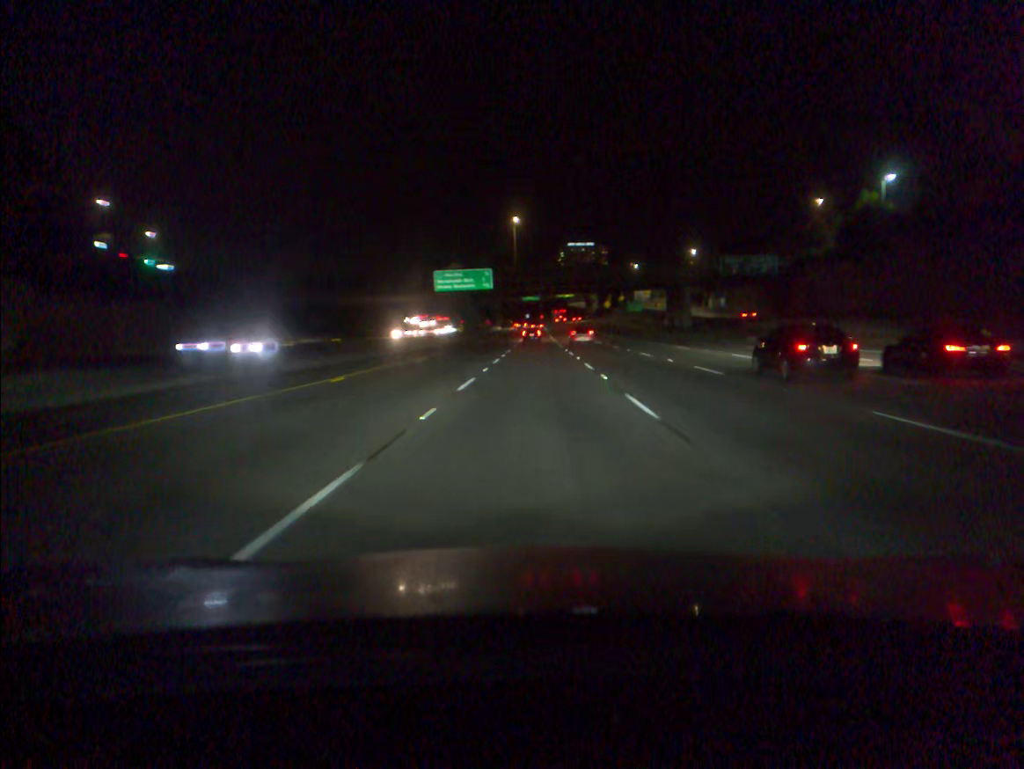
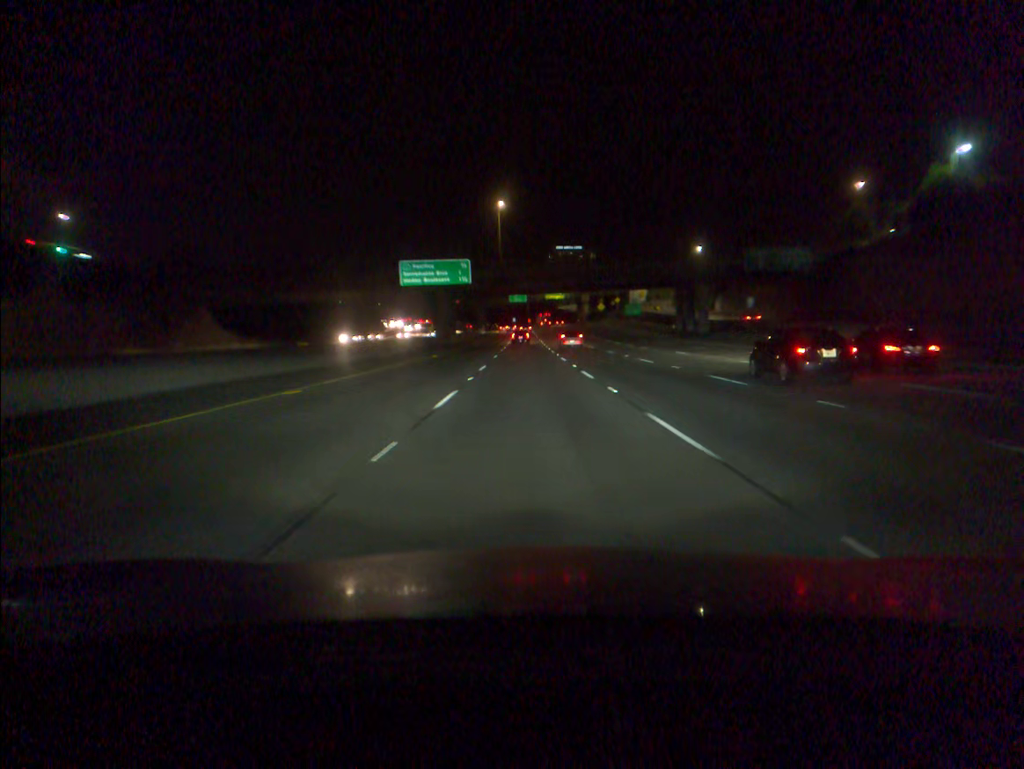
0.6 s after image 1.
(+0.2, +18.1) m; +1°
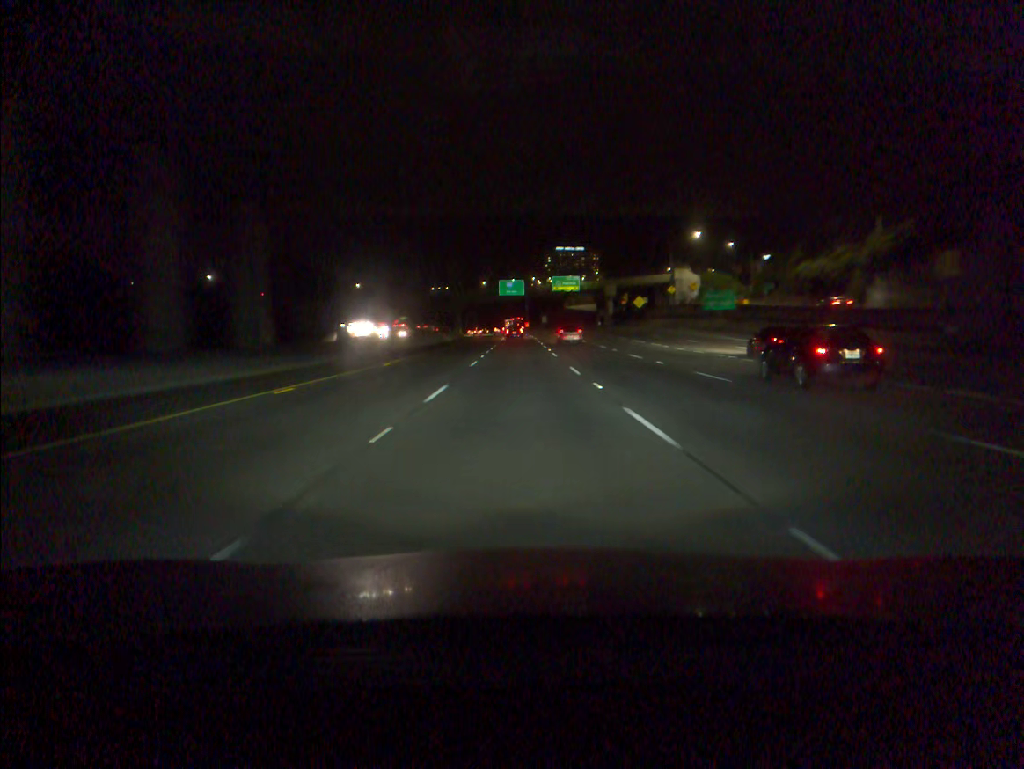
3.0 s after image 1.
(+0.4, +72.6) m; 0°
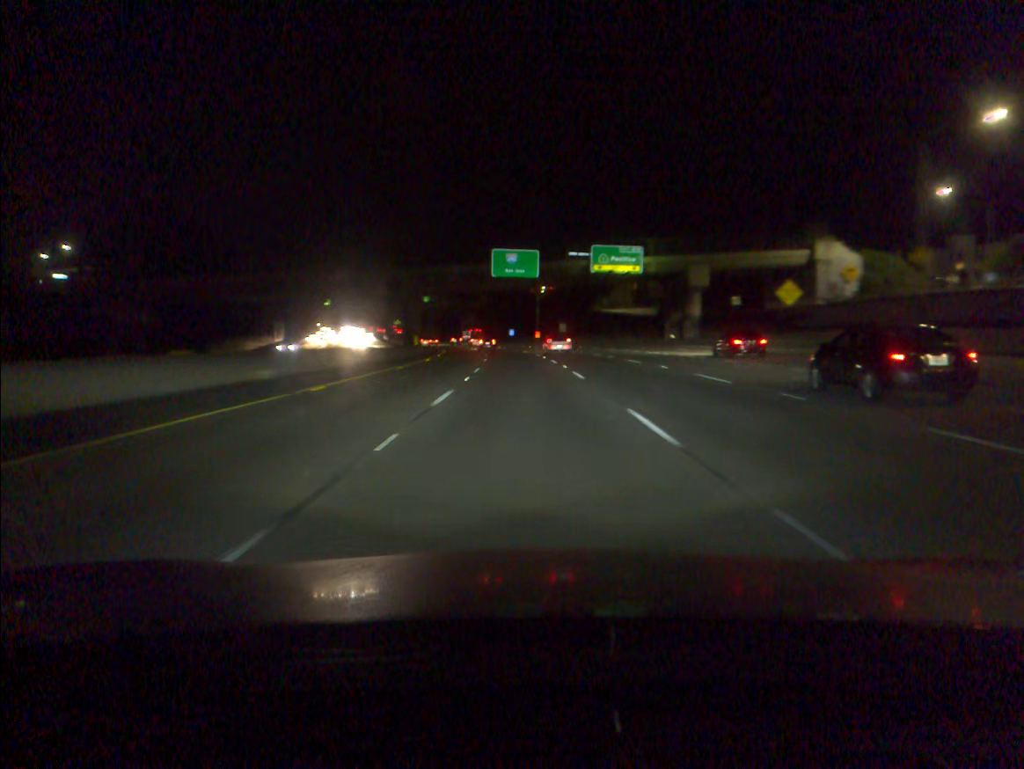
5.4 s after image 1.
(-0.3, +72.6) m; -1°
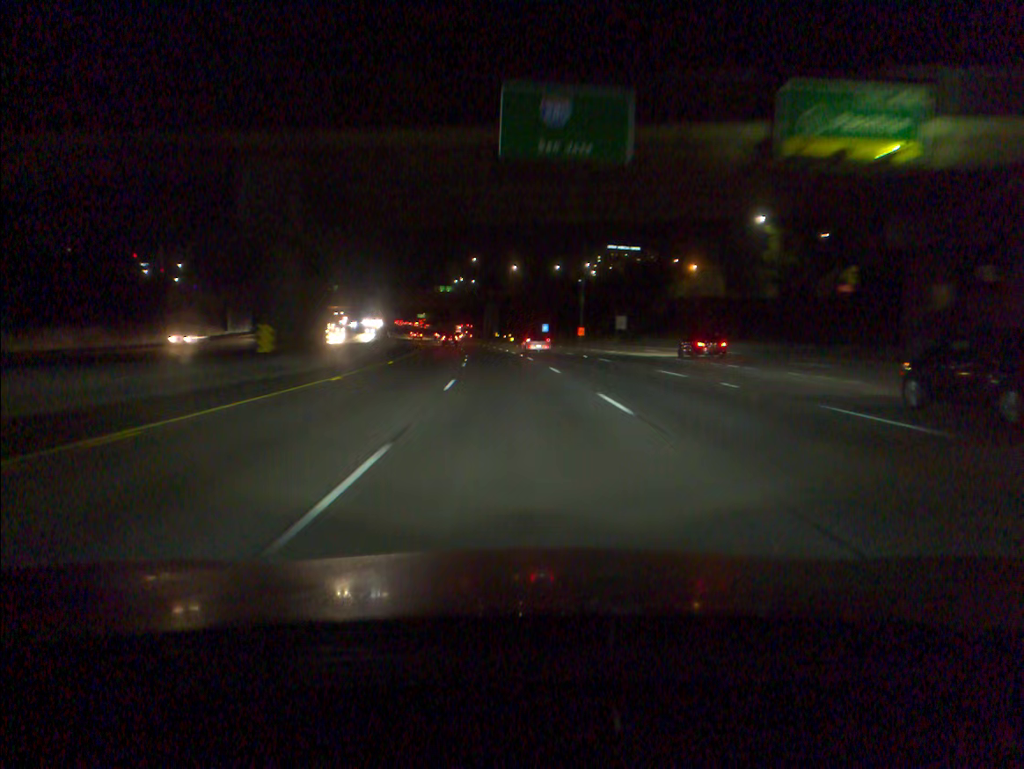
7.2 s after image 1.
(-0.7, +54.5) m; -2°
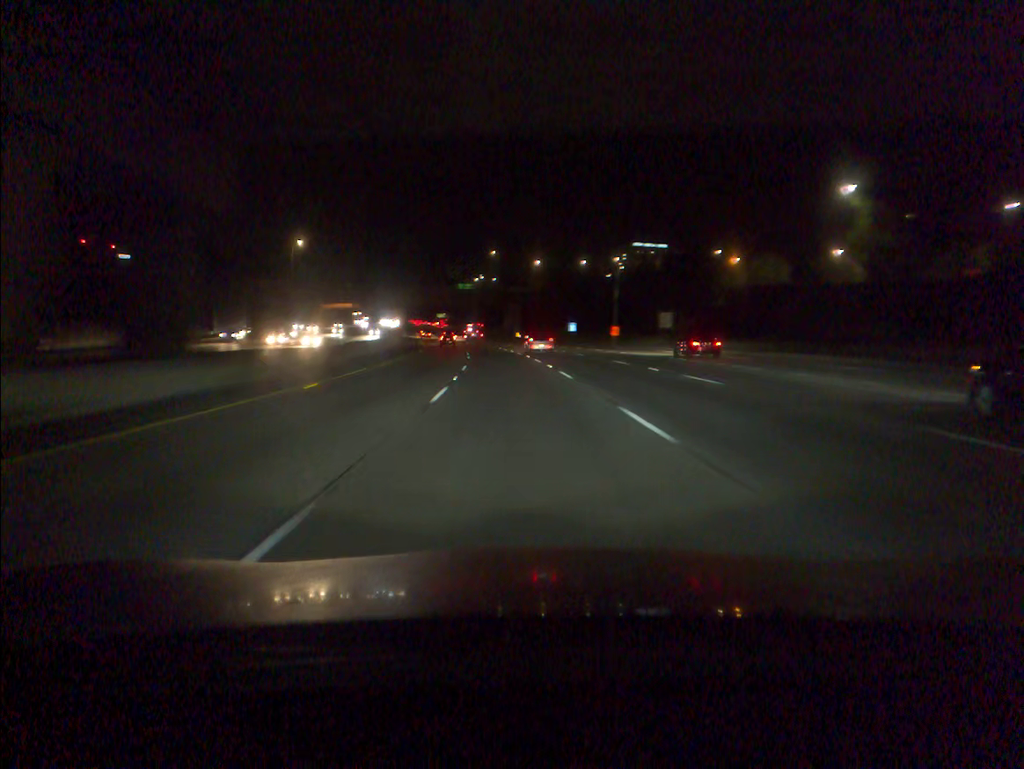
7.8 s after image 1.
(-0.2, +18.2) m; -1°
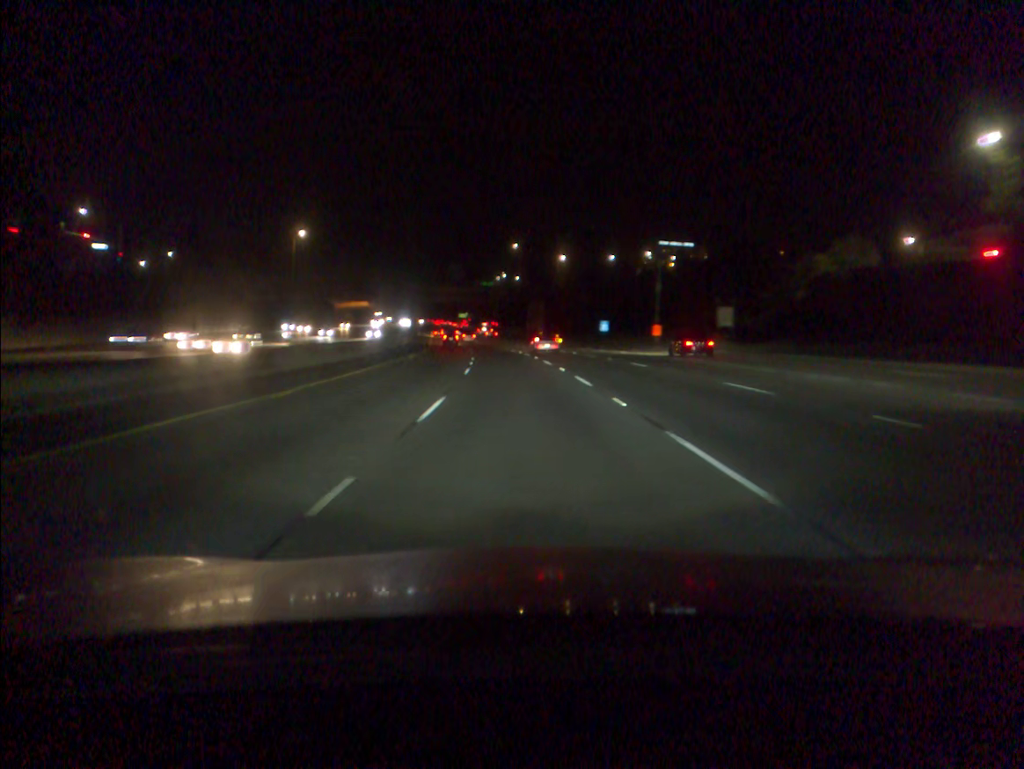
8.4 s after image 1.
(-0.3, +18.3) m; -2°
